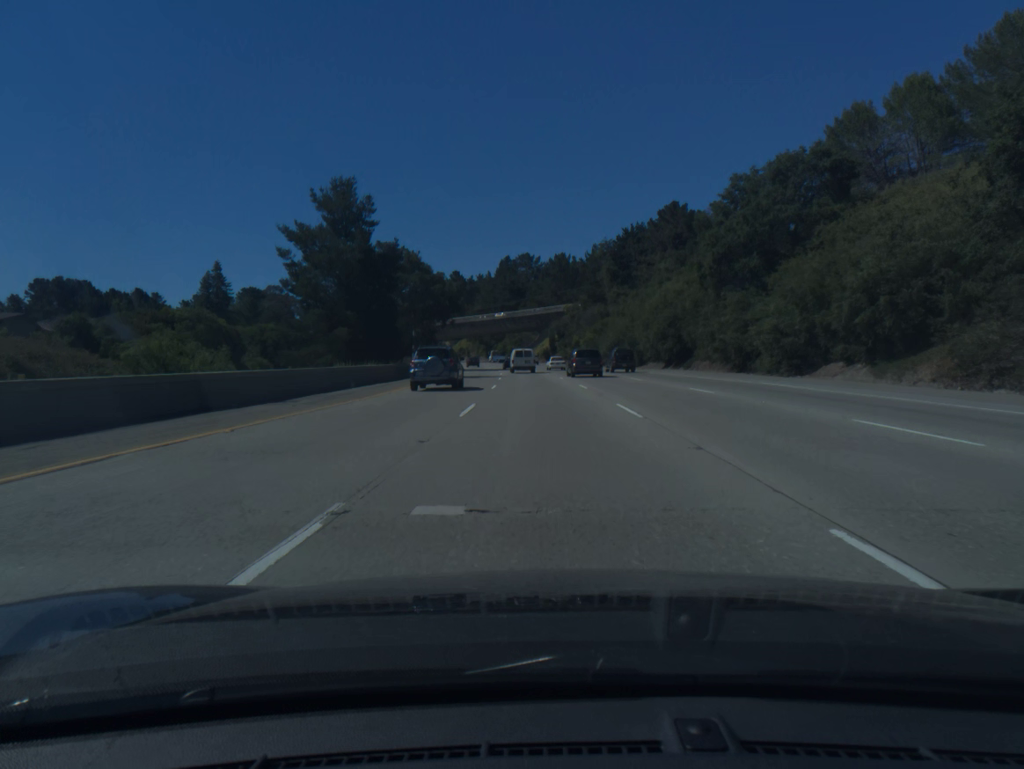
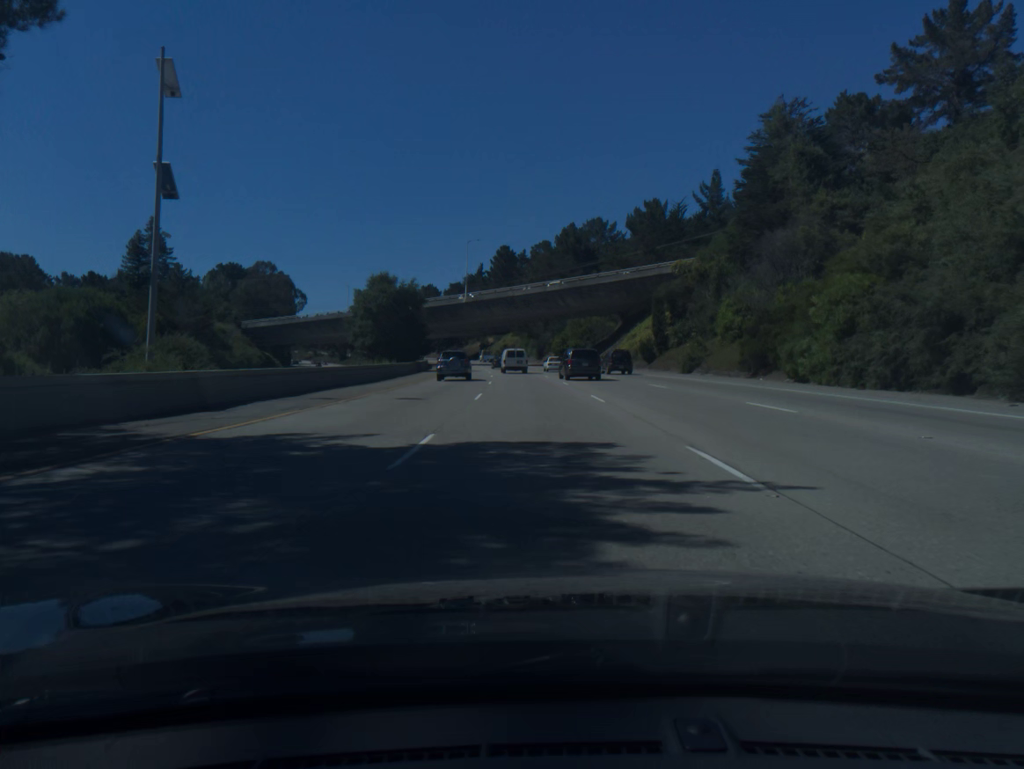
(-3.1, +81.4) m; -5°
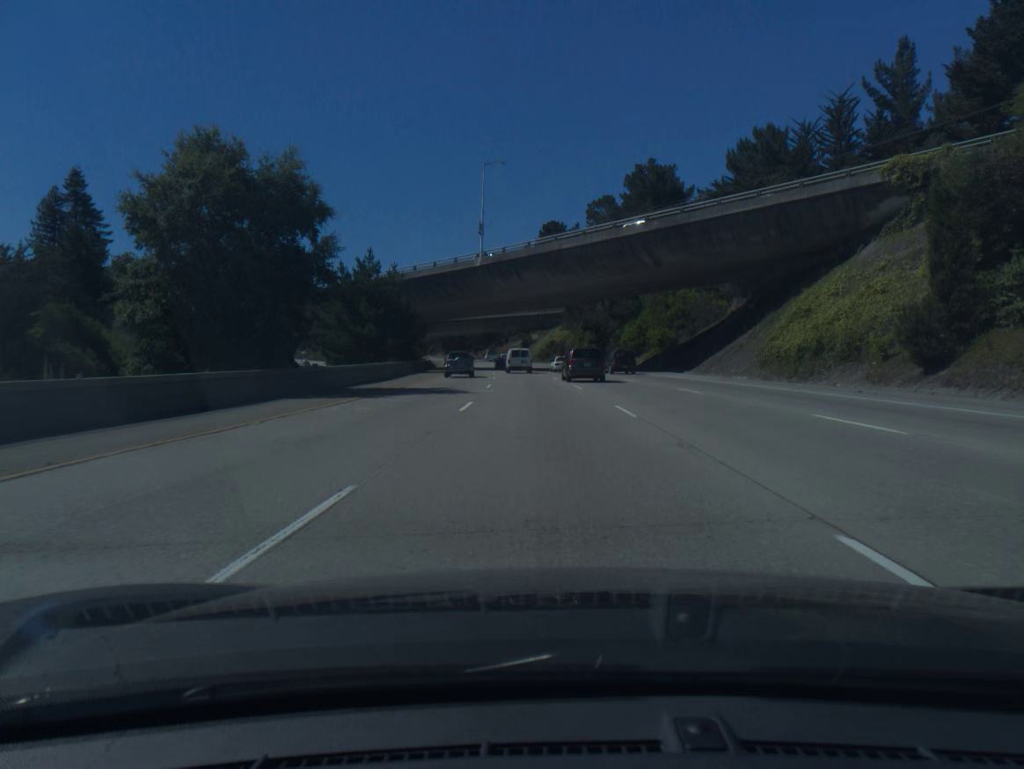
(-1.6, +48.8) m; -4°
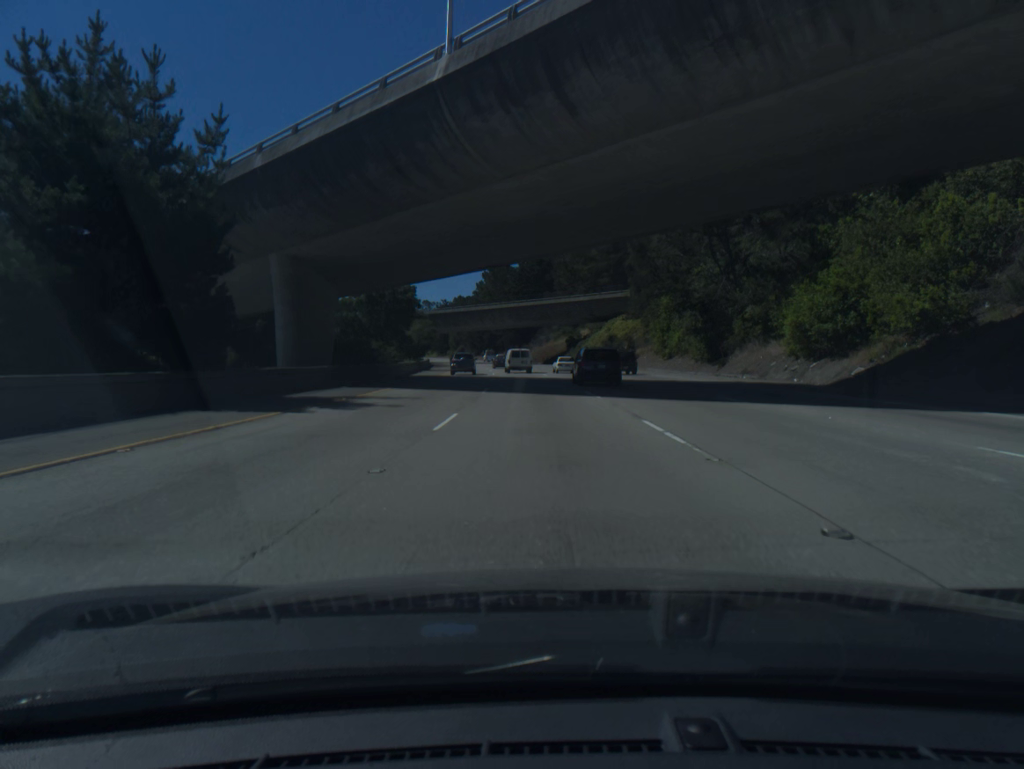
(-1.5, +48.9) m; -3°
